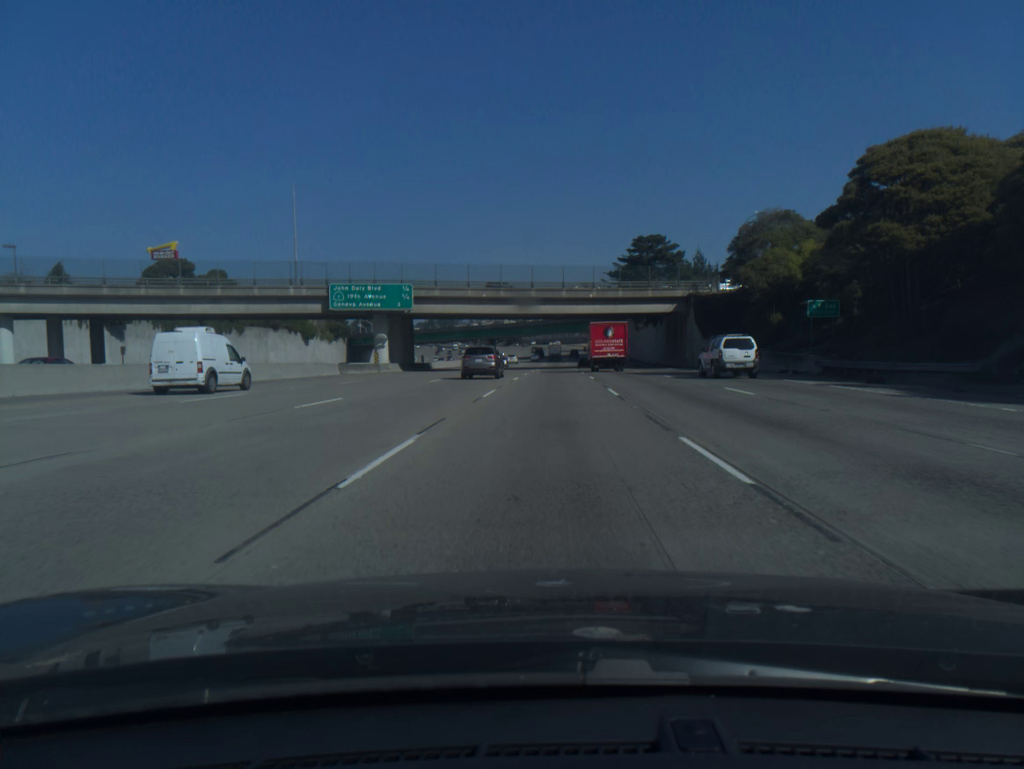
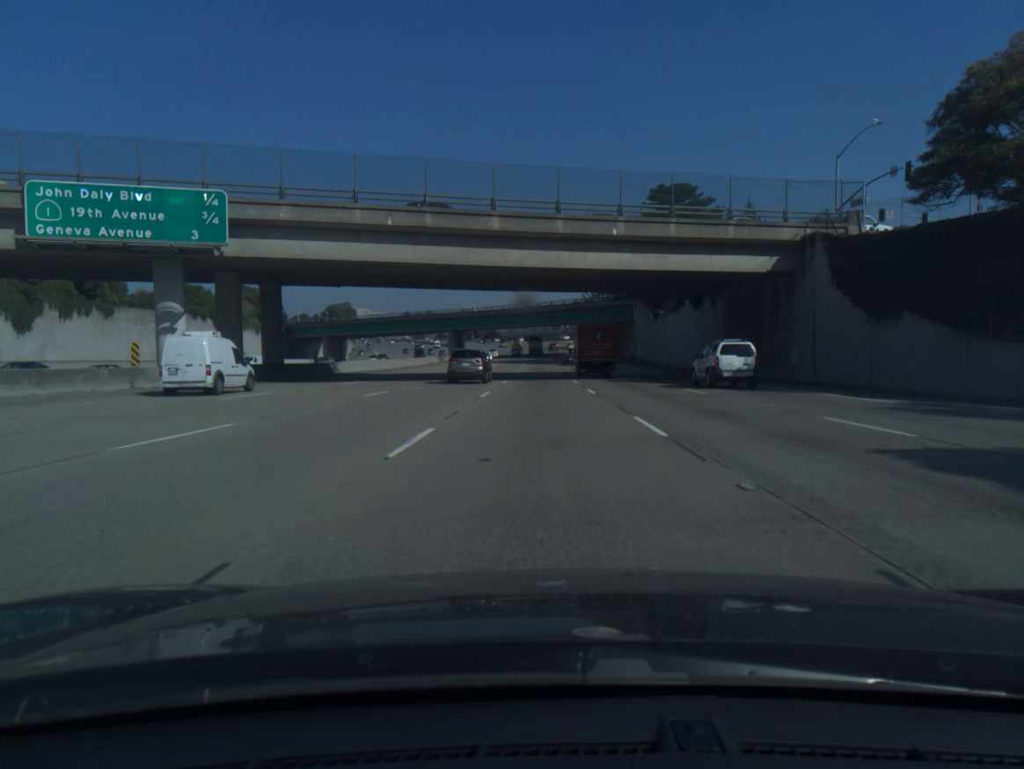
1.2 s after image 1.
(+0.6, +39.3) m; +1°
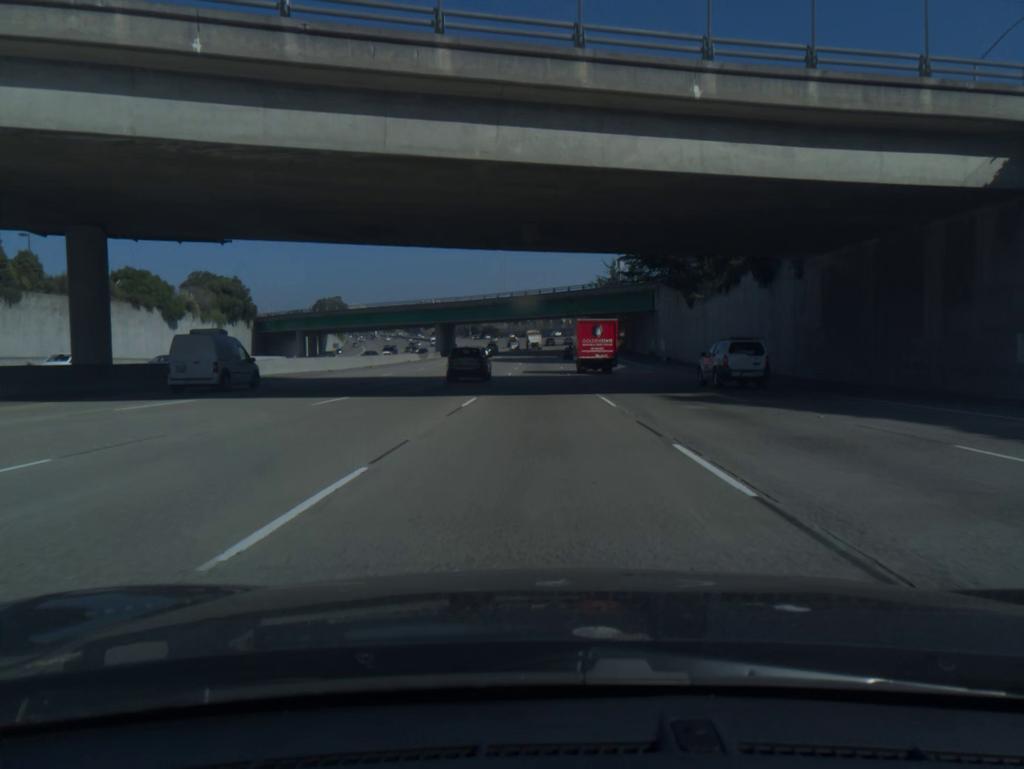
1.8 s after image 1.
(0.0, +19.6) m; 0°
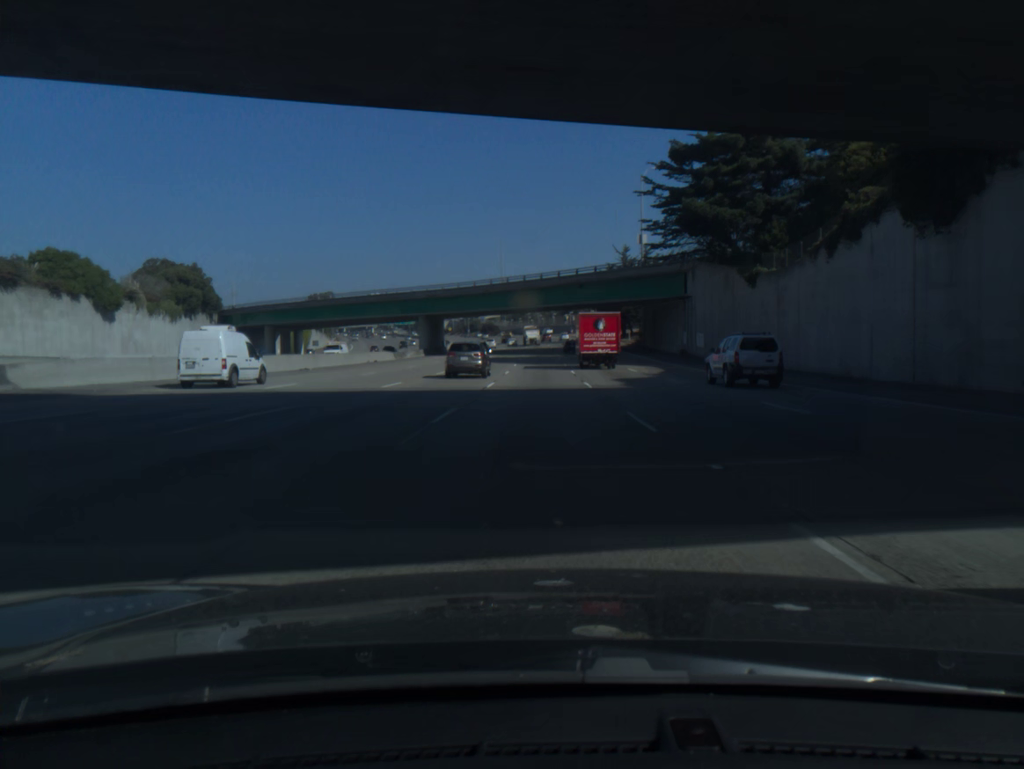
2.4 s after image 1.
(0.0, +19.7) m; 0°
